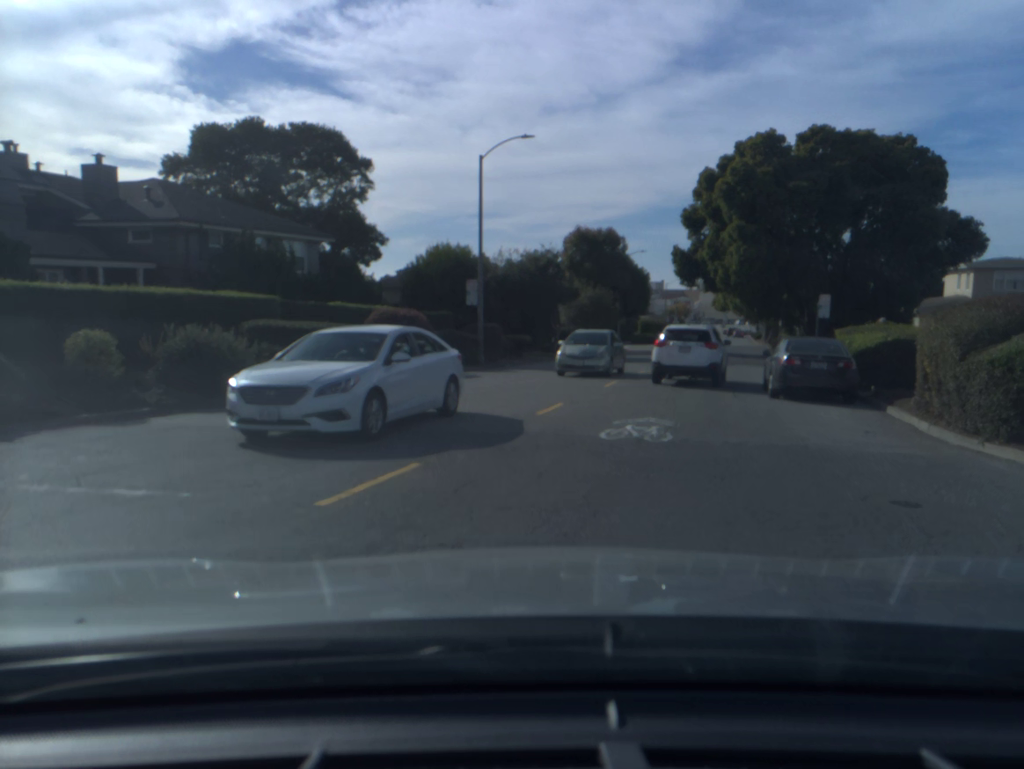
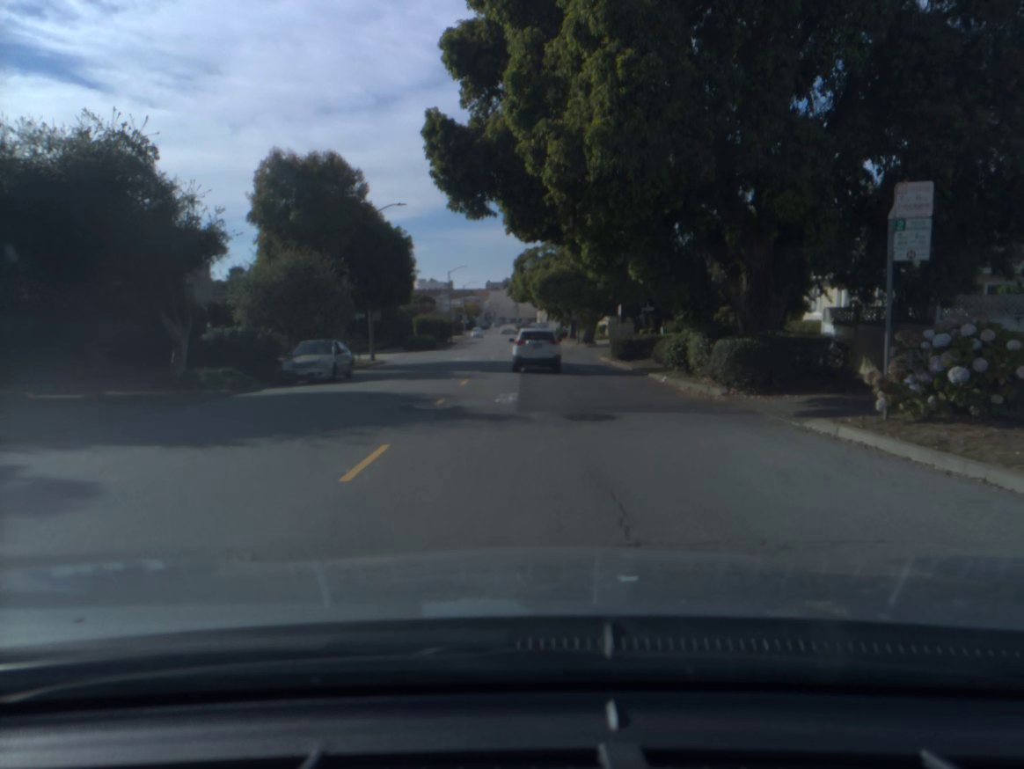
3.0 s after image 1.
(+4.5, +26.6) m; +12°
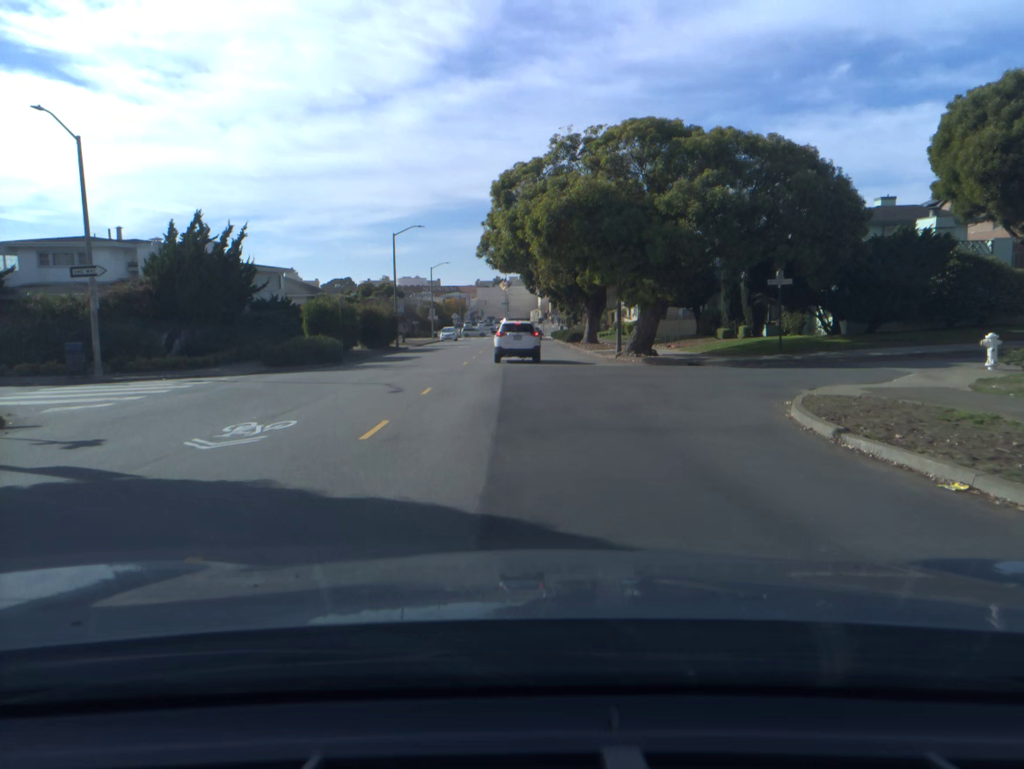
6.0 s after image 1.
(+0.2, +33.9) m; +1°
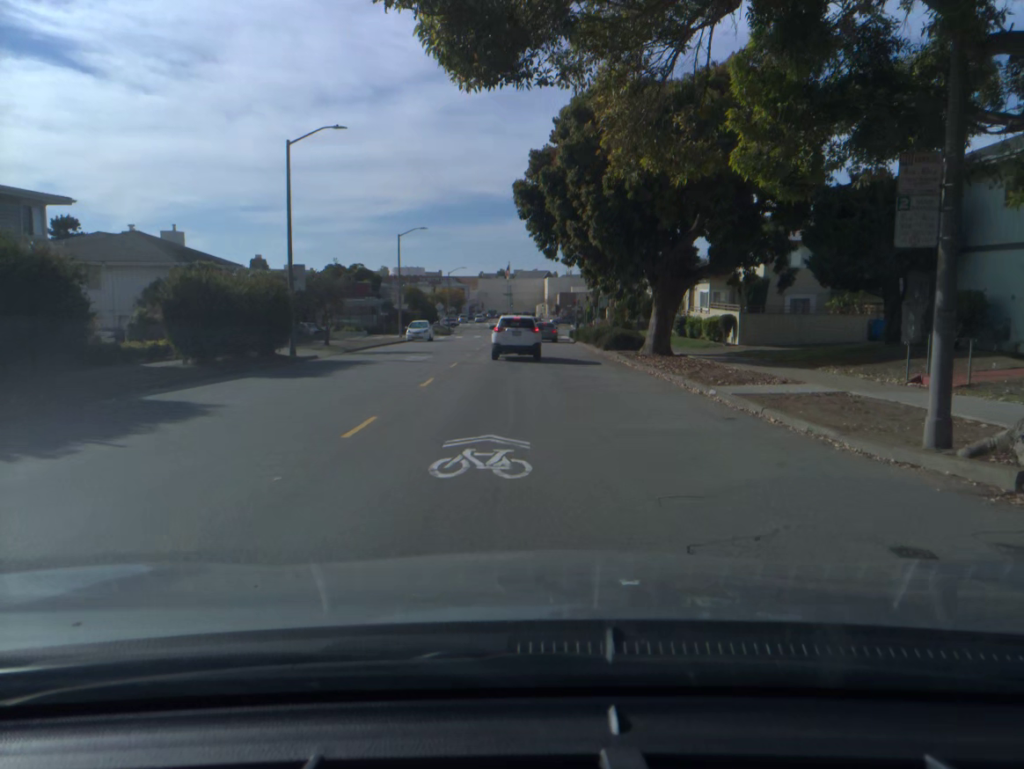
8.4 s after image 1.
(-0.2, +27.7) m; 0°
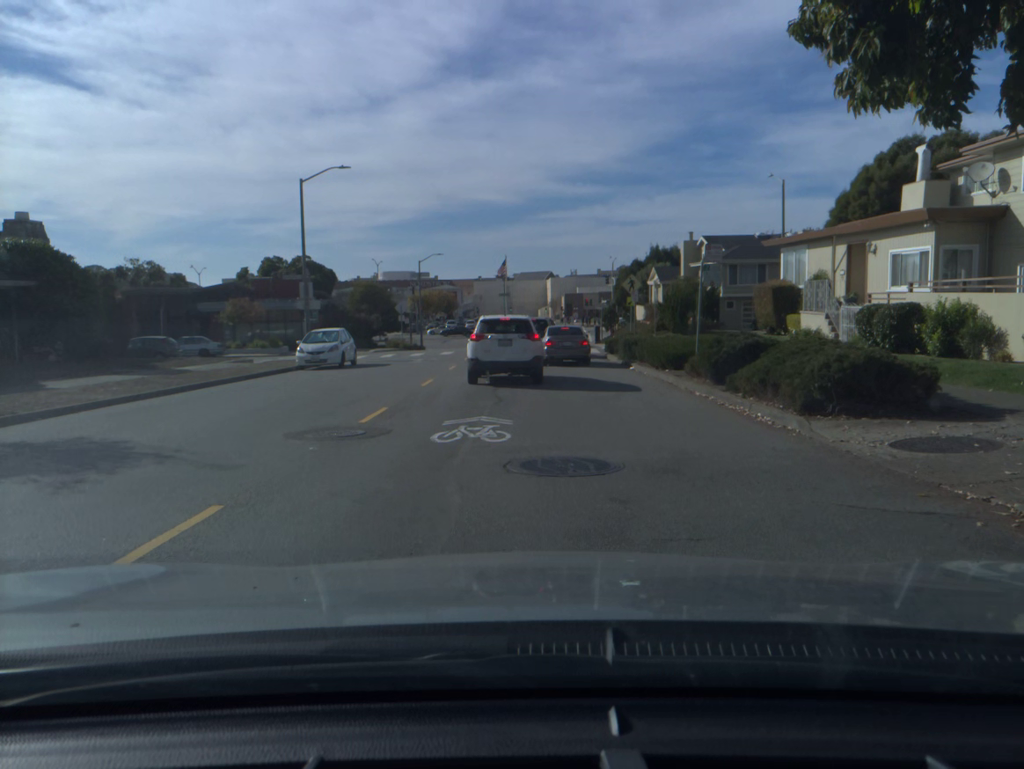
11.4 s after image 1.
(0.0, +27.7) m; 0°
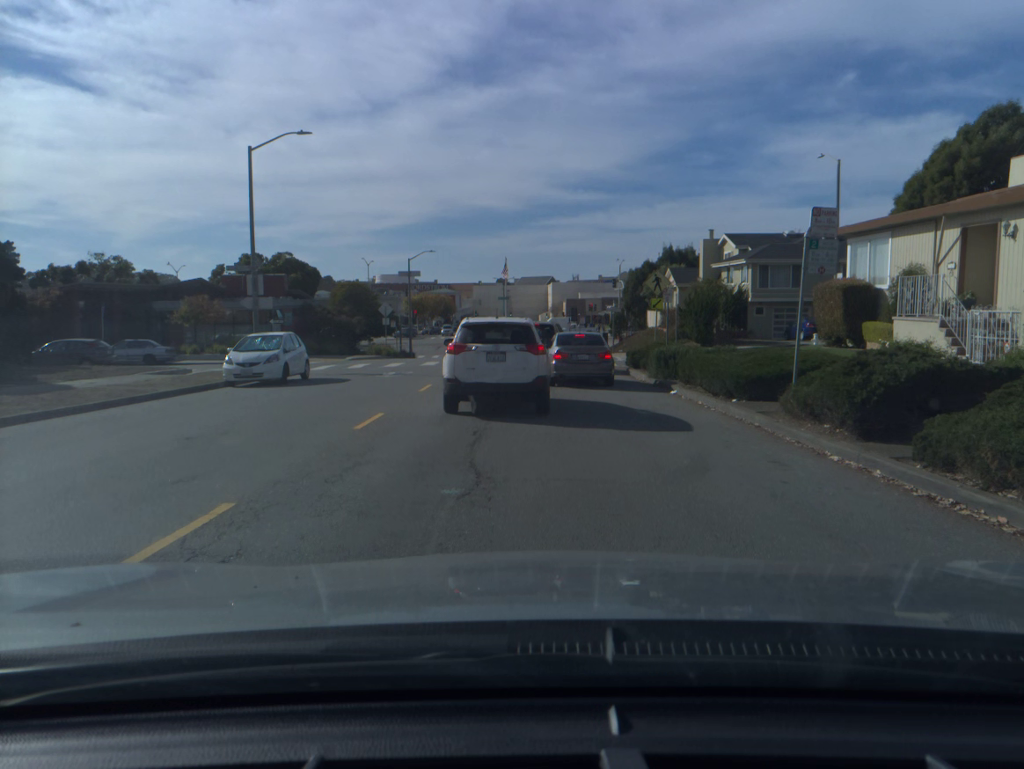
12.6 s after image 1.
(0.0, +7.4) m; -1°
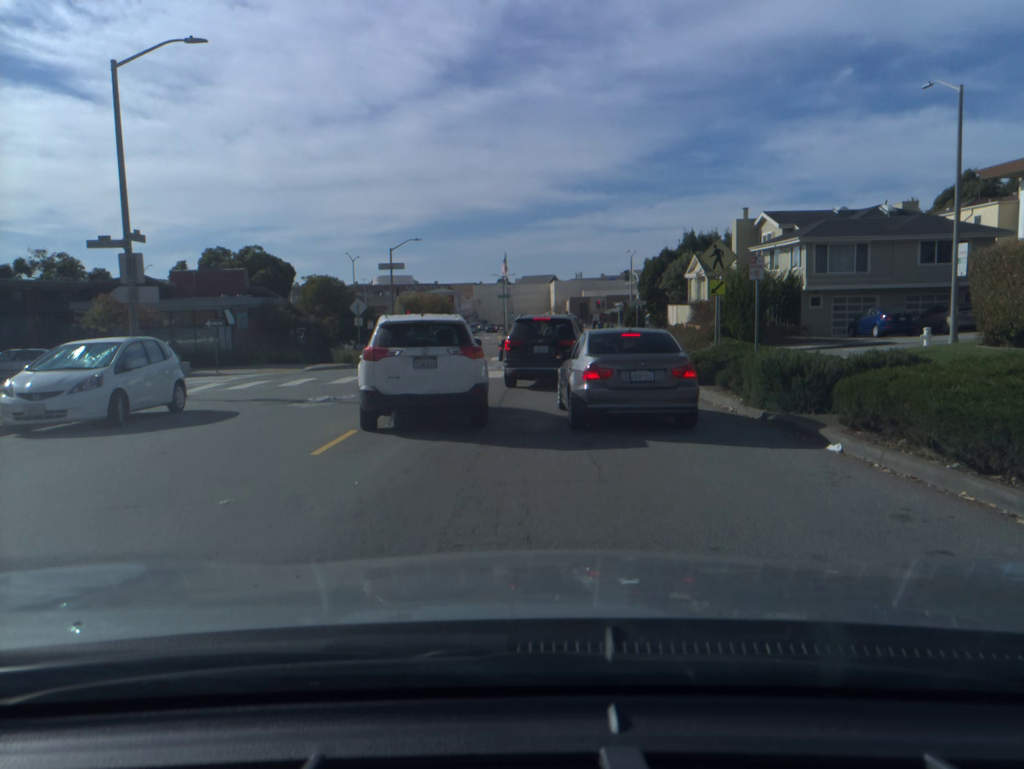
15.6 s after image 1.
(+0.2, +9.8) m; +1°
